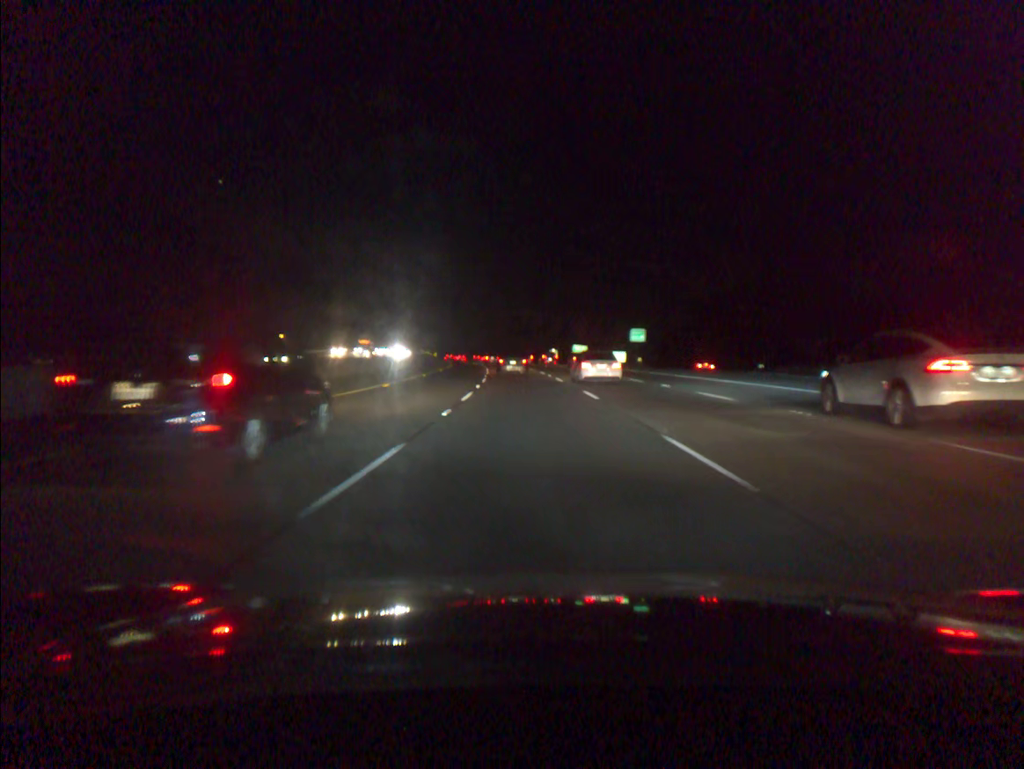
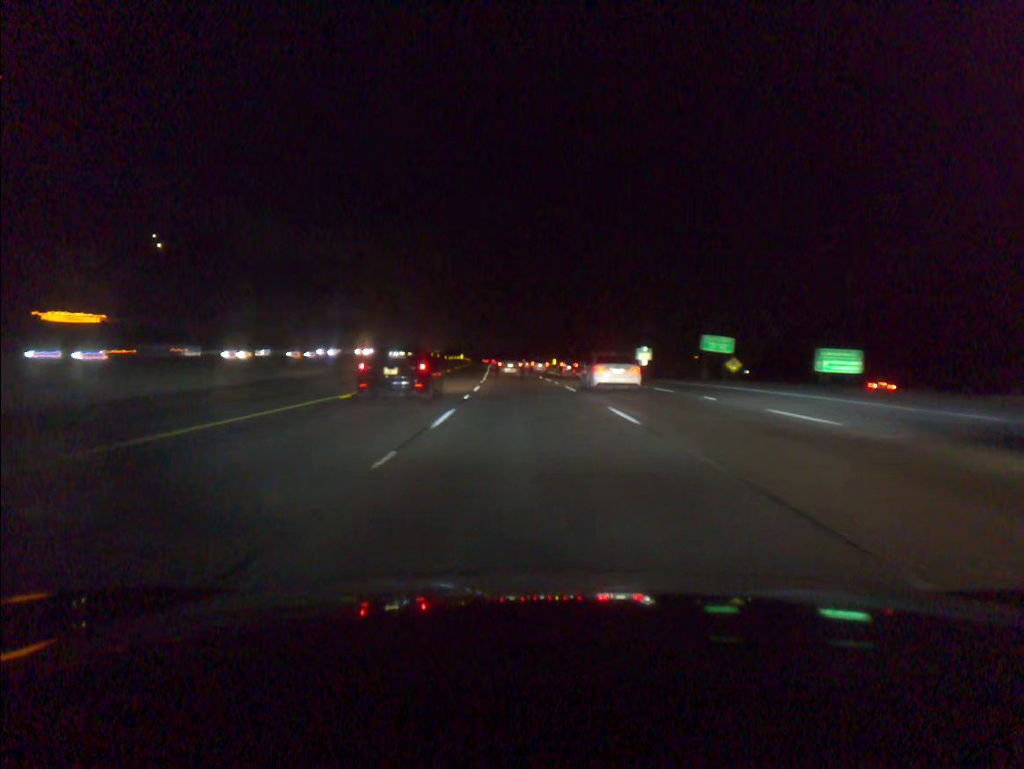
(-2.2, +65.4) m; -4°
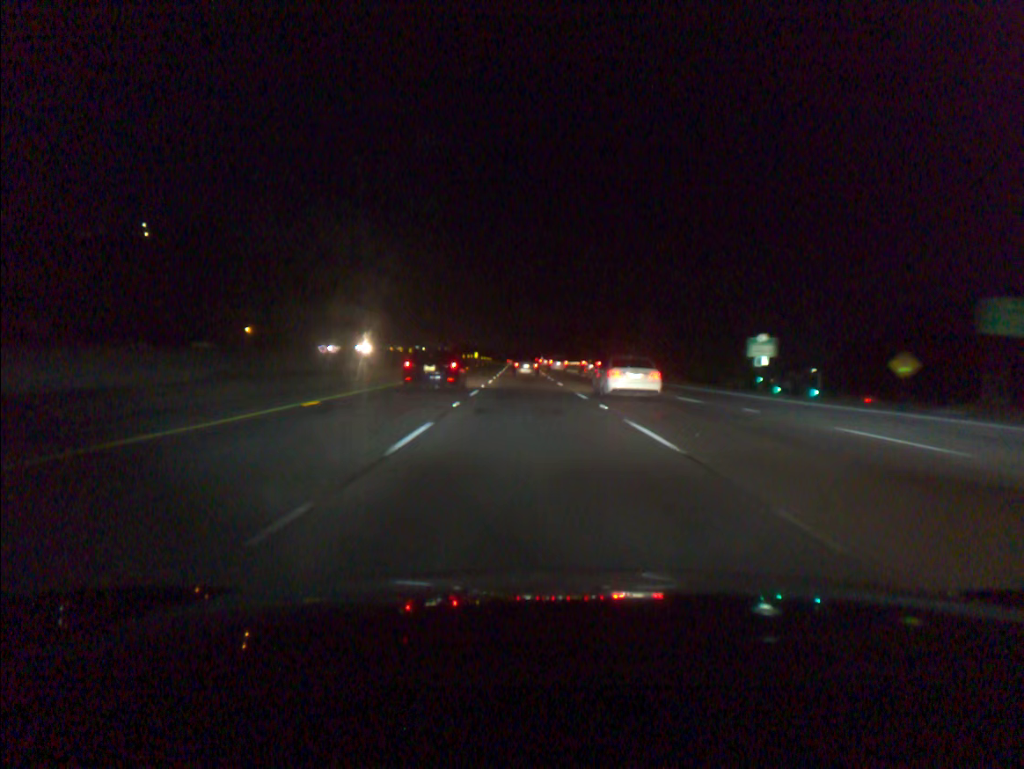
(-0.6, +32.9) m; -2°
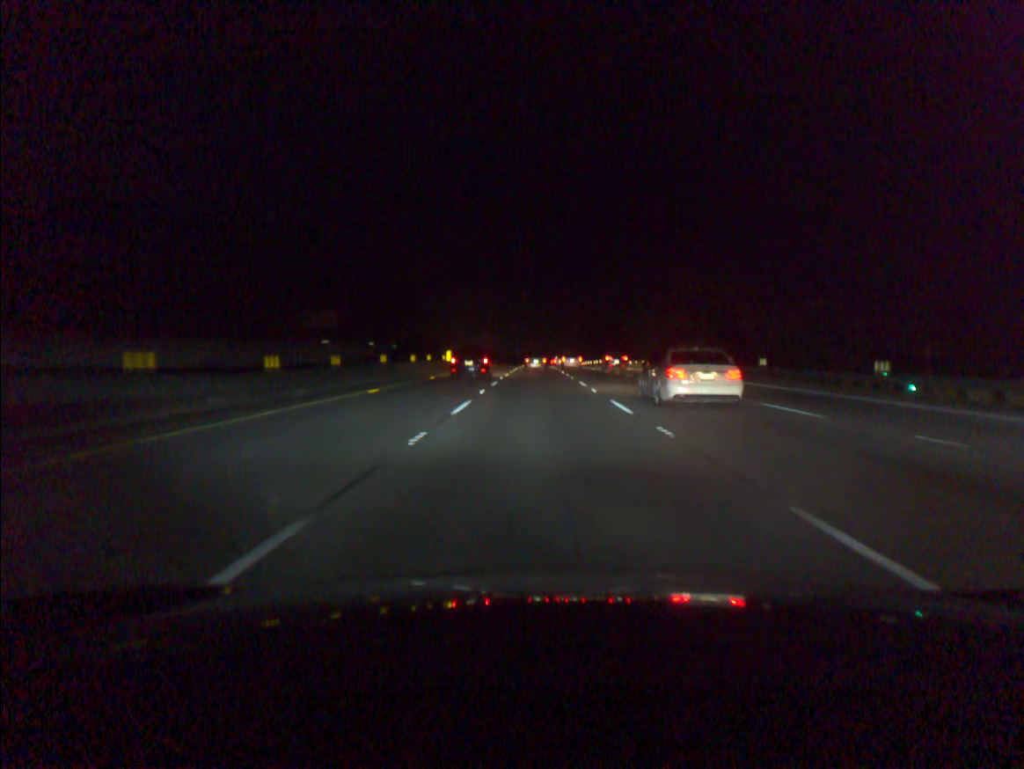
(-1.1, +67.1) m; -1°
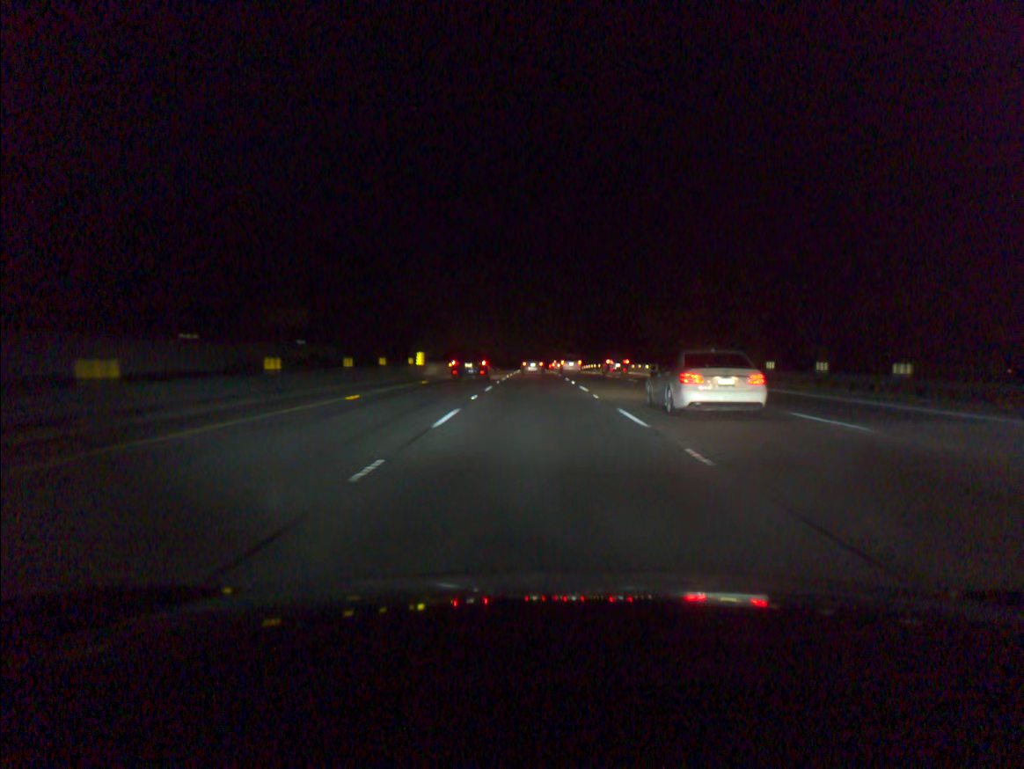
(0.0, +16.9) m; 0°
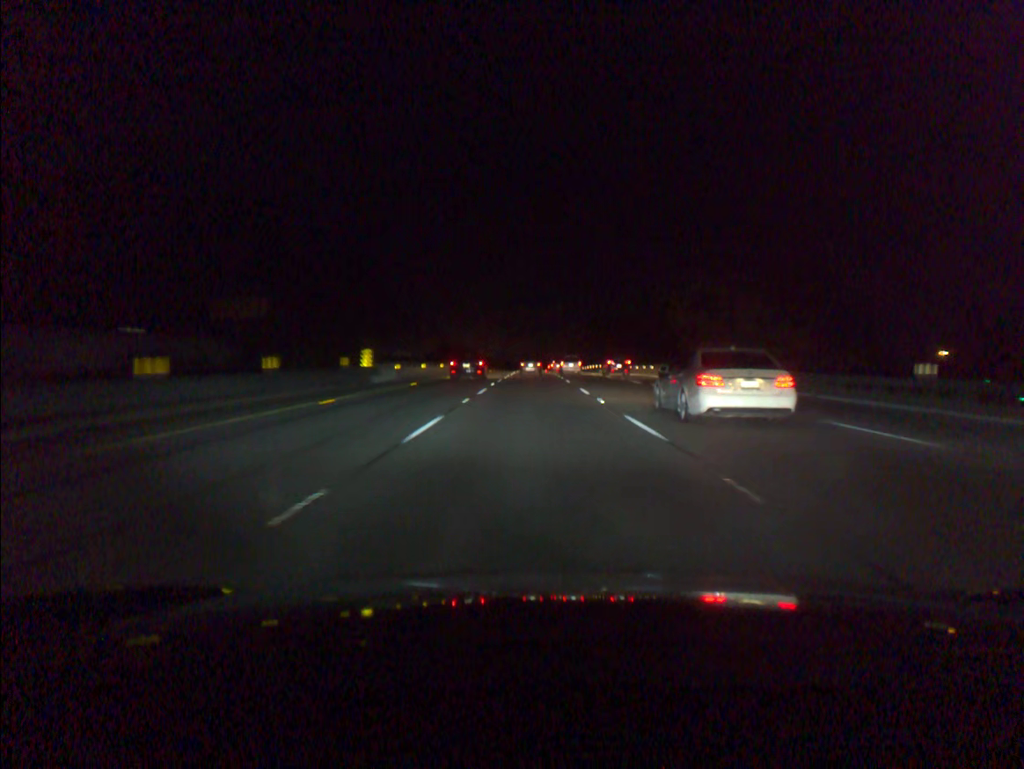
(0.0, +17.0) m; 0°
